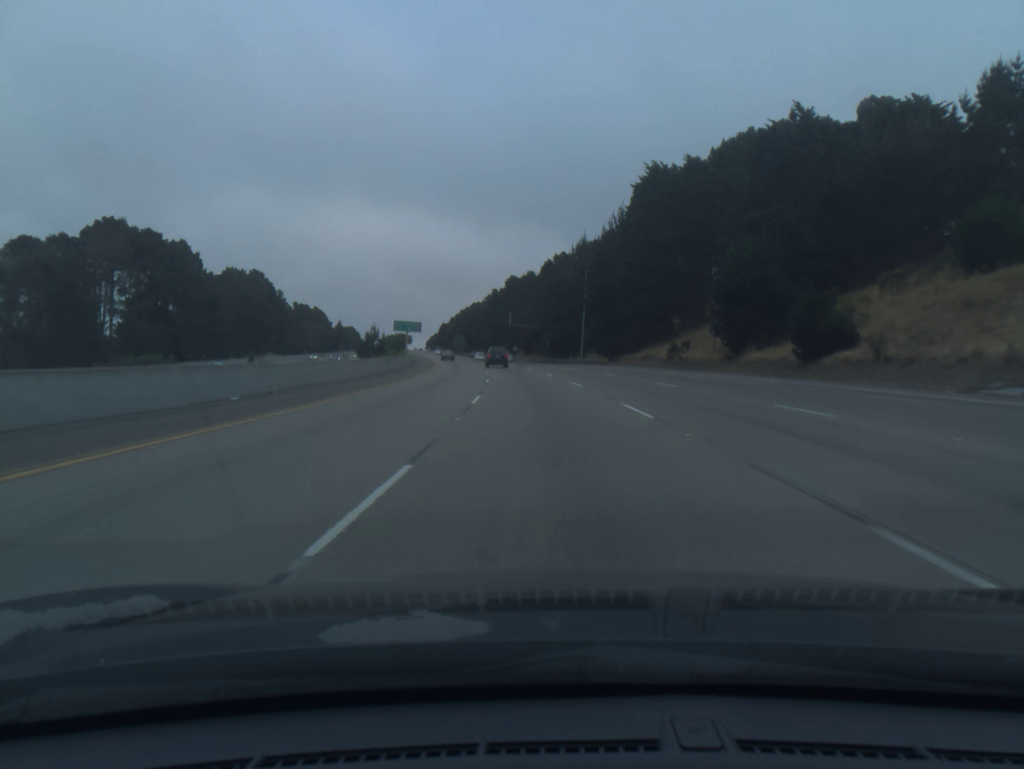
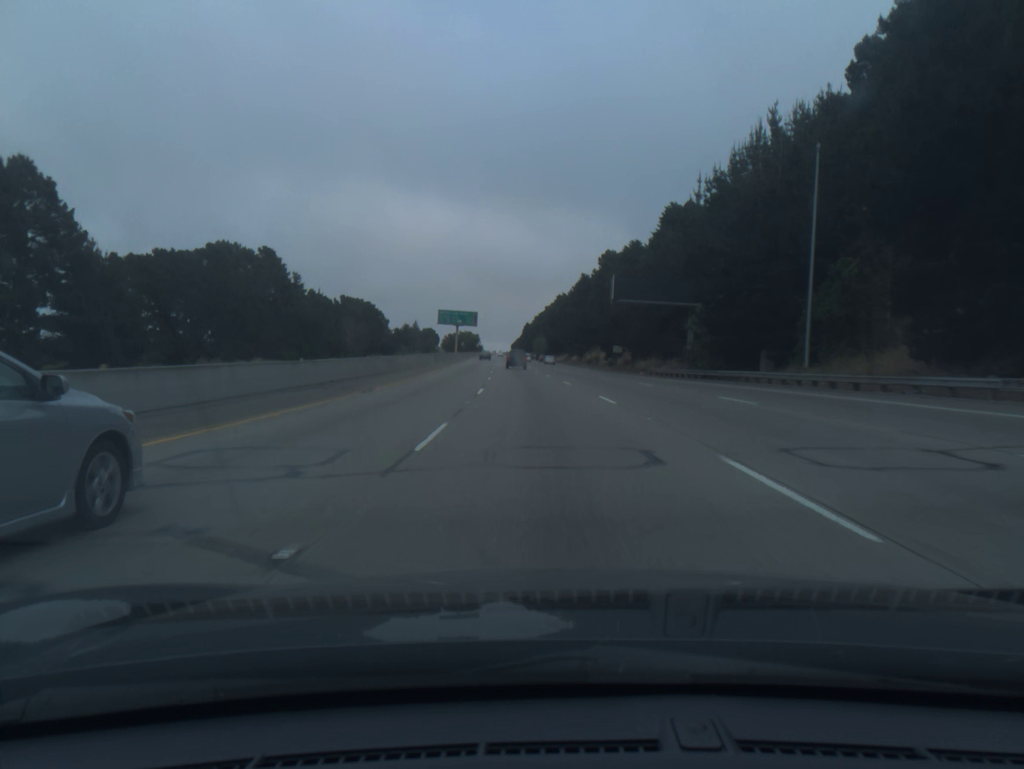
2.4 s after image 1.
(-3.7, +67.7) m; -6°
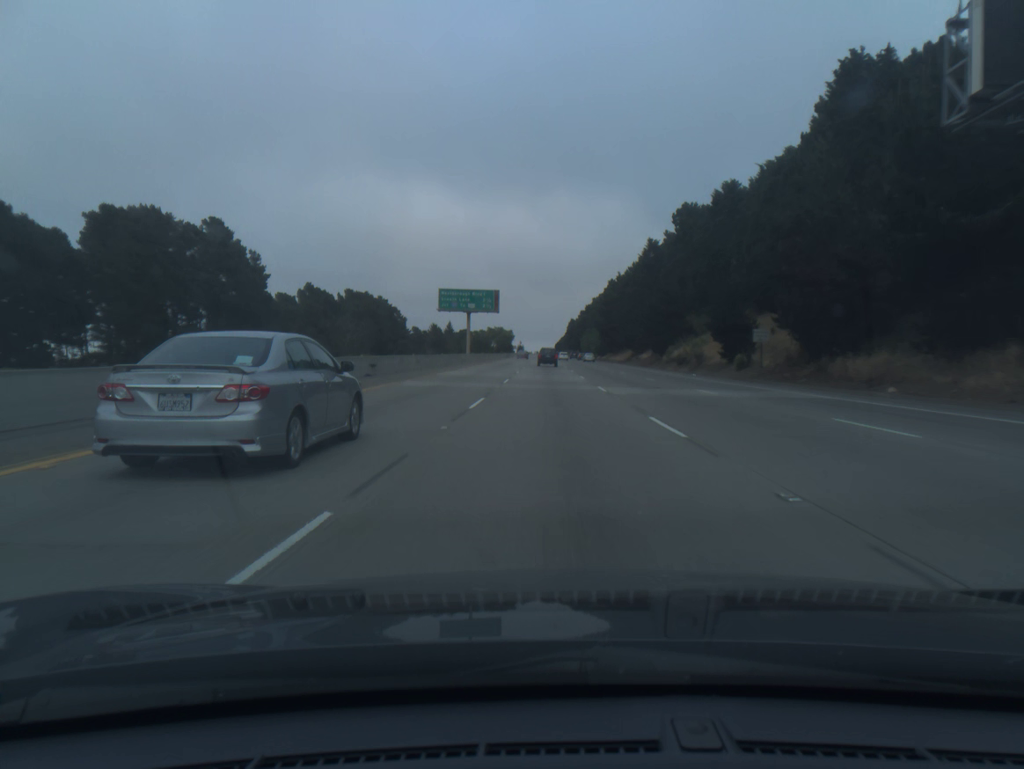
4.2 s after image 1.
(-1.8, +51.5) m; -3°
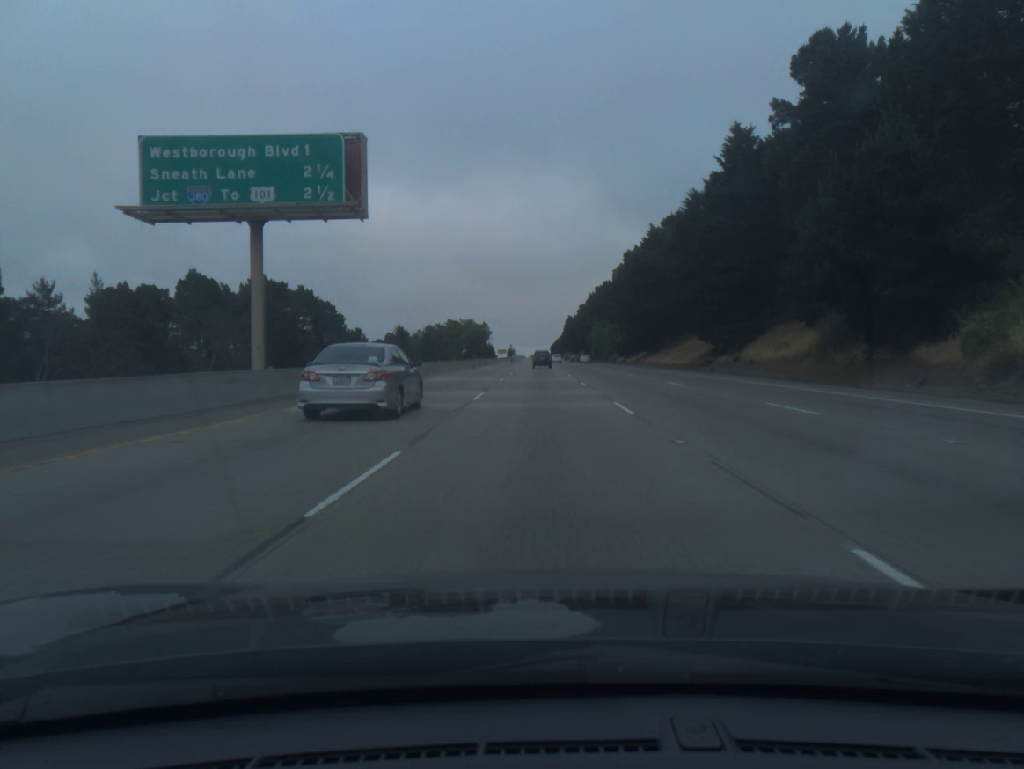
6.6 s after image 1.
(+0.1, +69.3) m; 0°
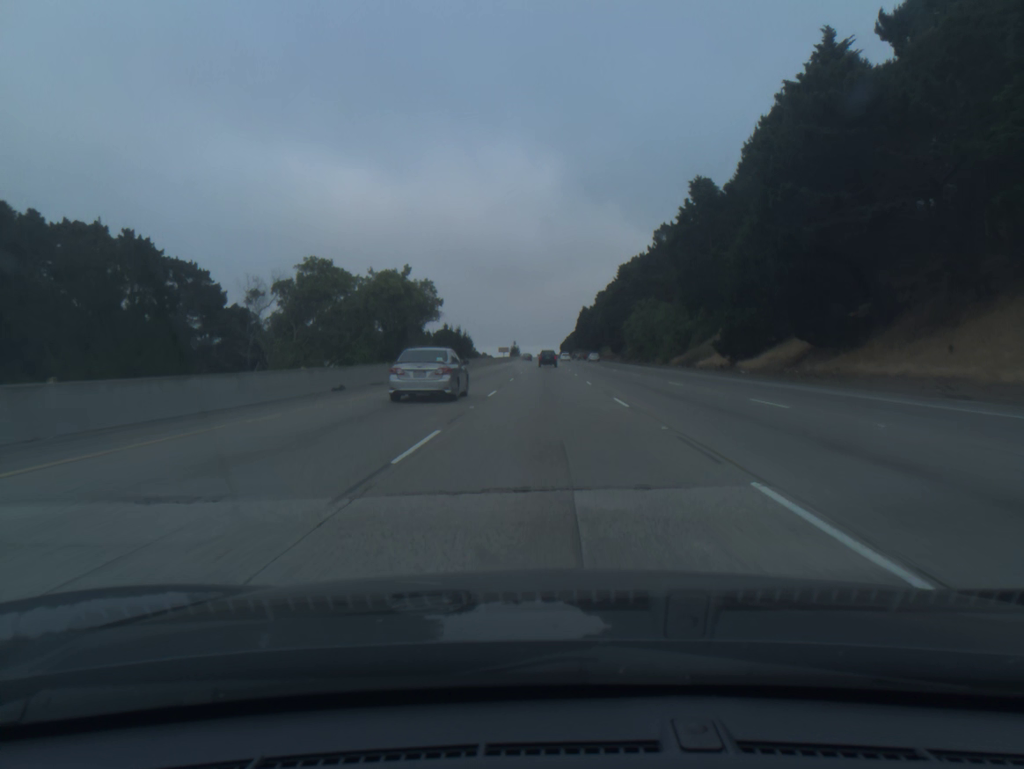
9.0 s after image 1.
(-0.5, +70.5) m; -1°
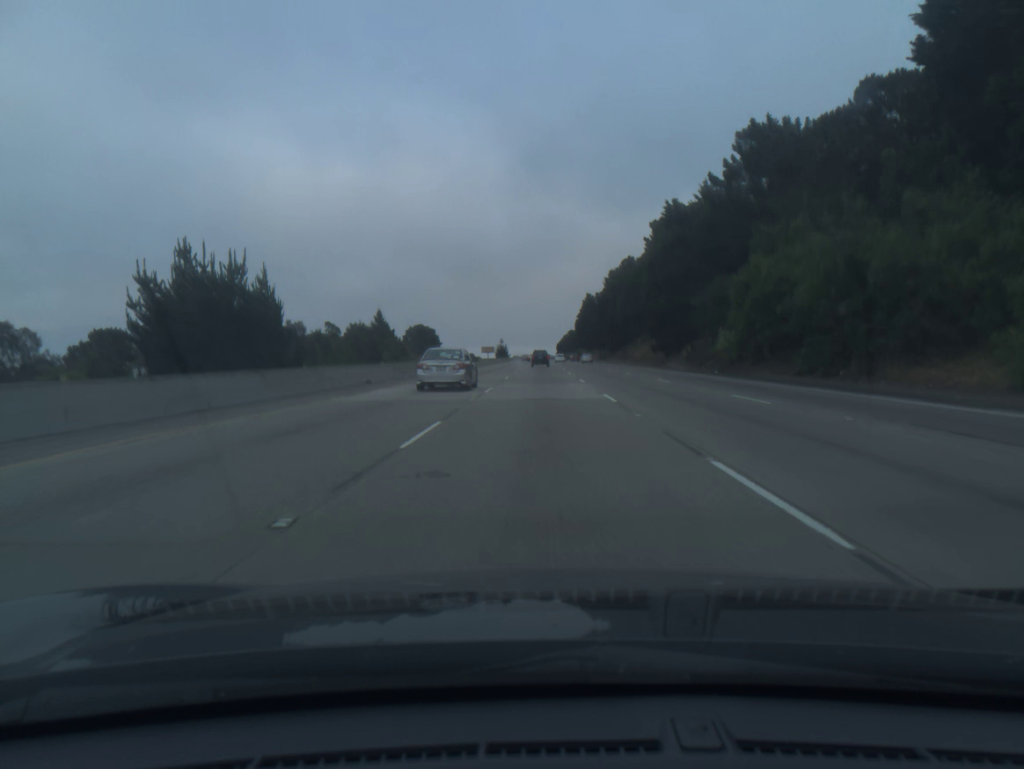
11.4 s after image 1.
(+0.2, +71.9) m; 0°
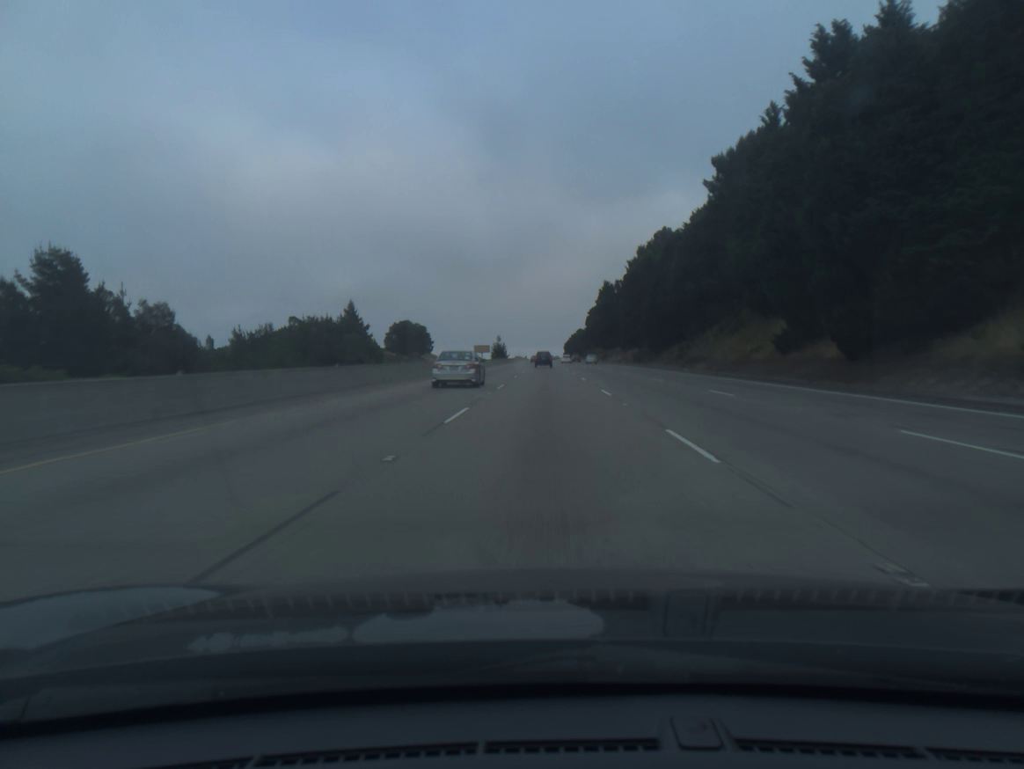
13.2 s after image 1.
(-0.1, +54.7) m; 0°
